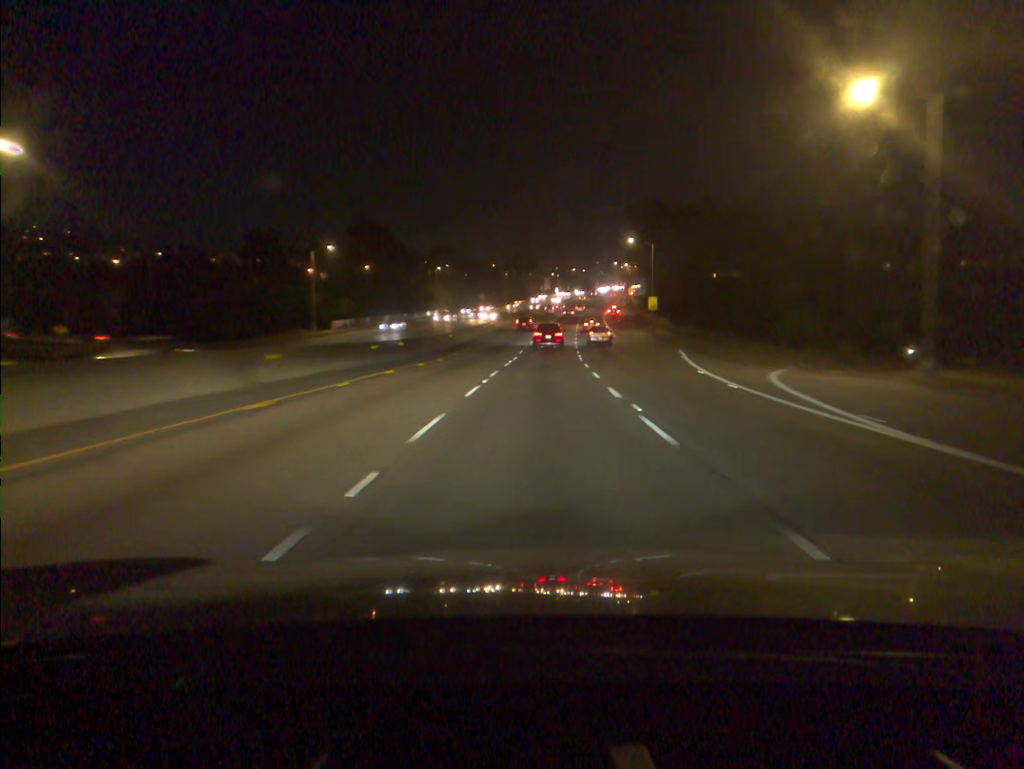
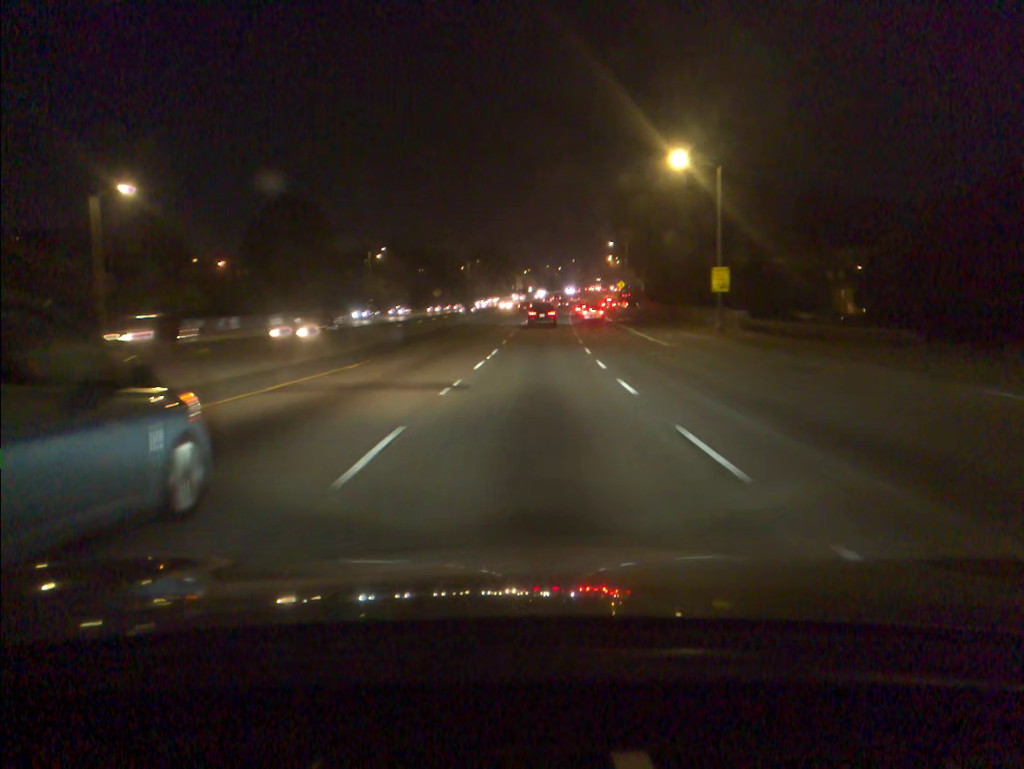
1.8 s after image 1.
(+0.8, +39.7) m; +2°
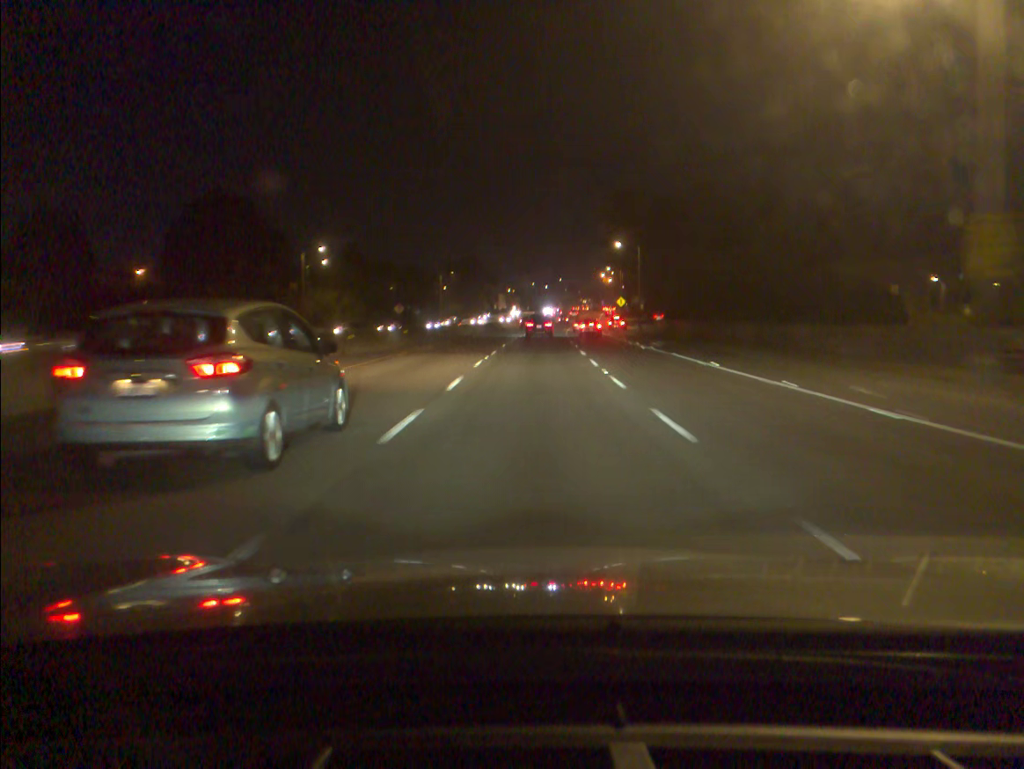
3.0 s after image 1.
(+0.3, +27.1) m; +1°
